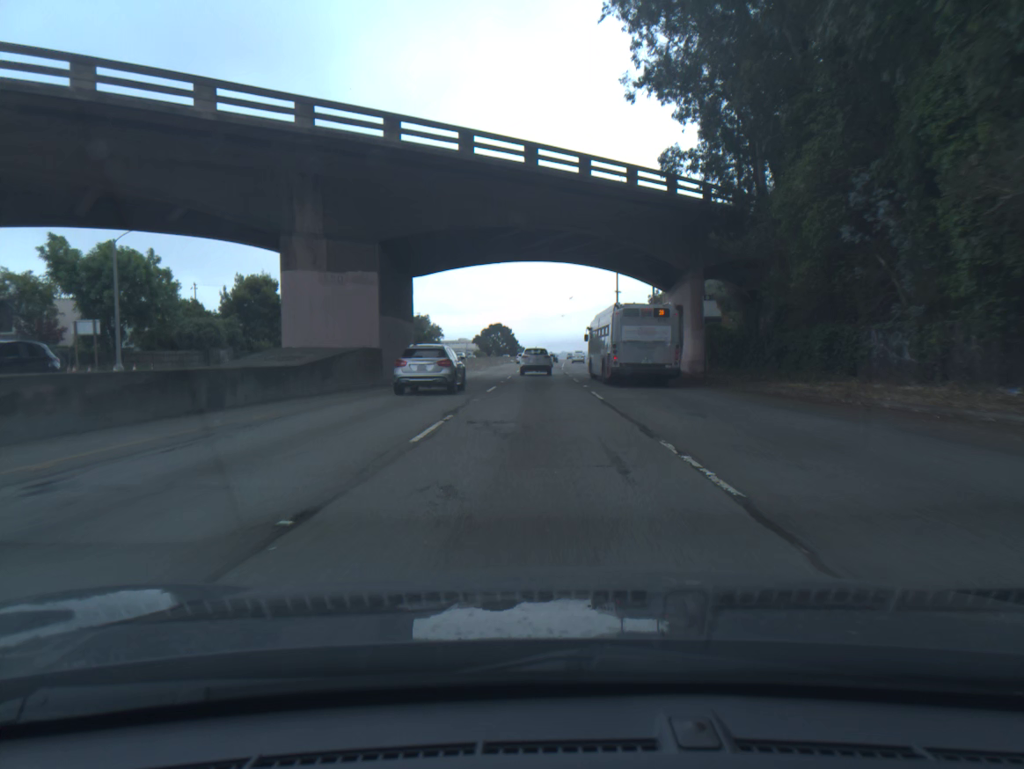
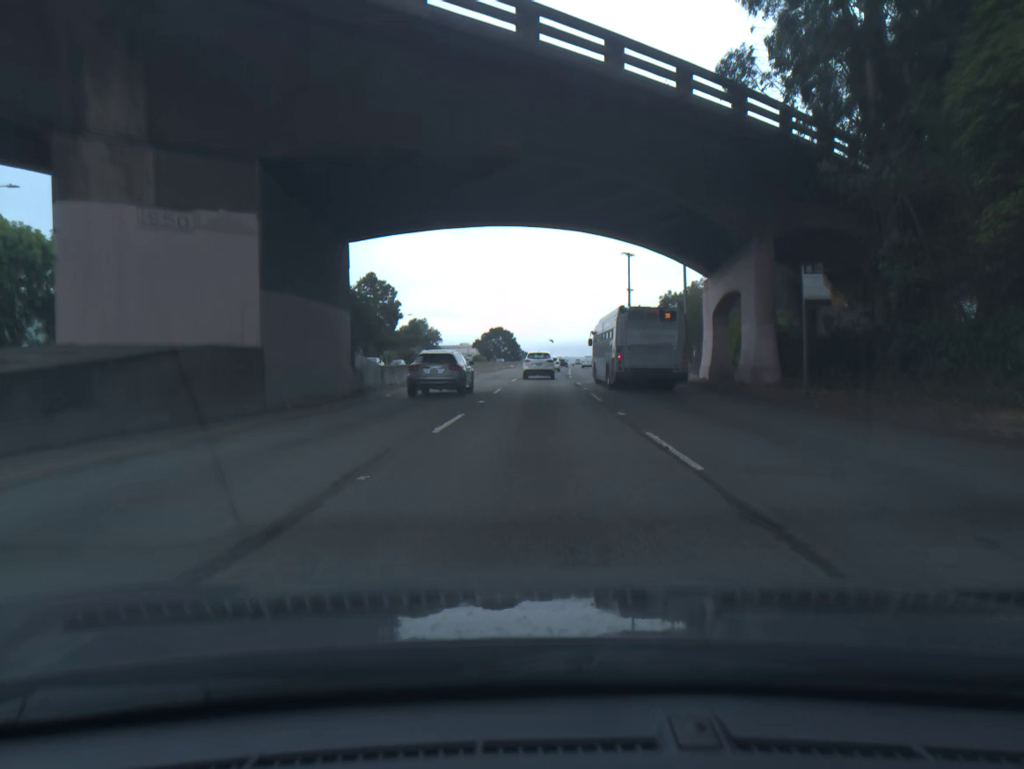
(0.0, +13.0) m; 0°
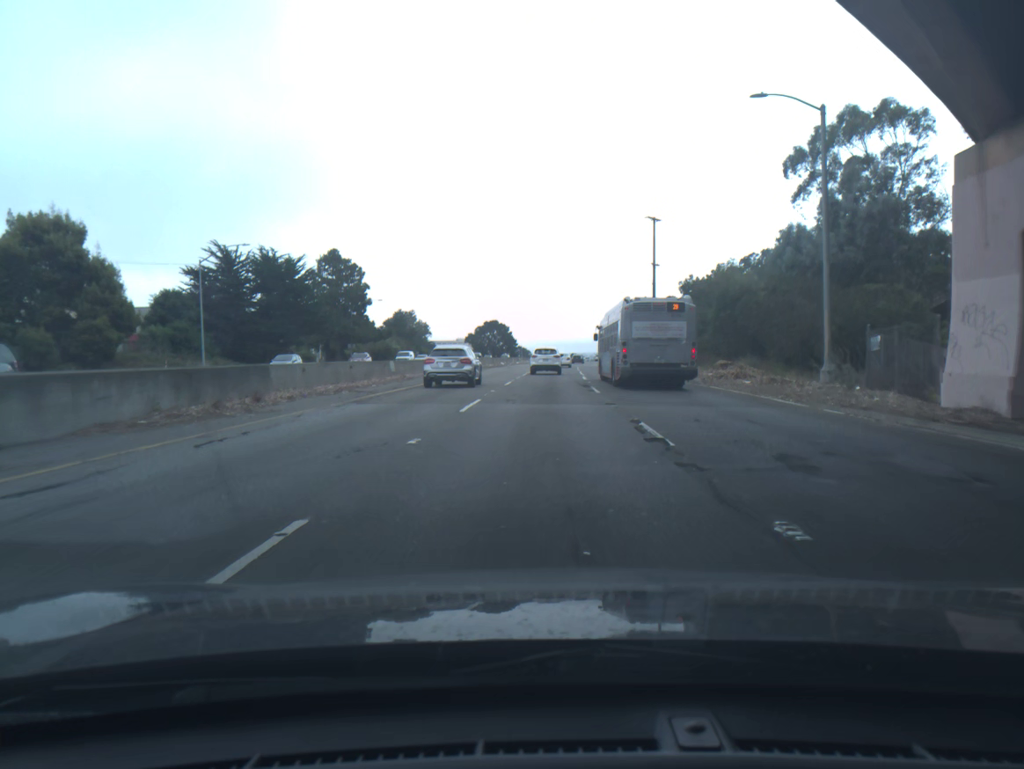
(+0.1, +25.9) m; 0°
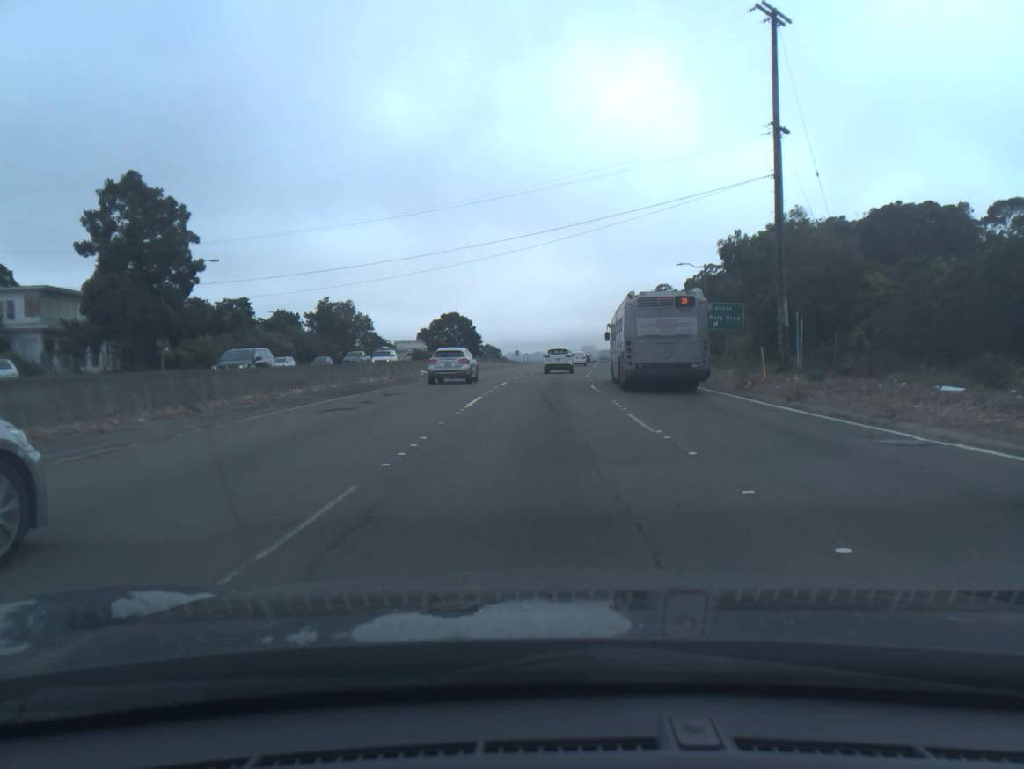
(+0.6, +51.9) m; +2°
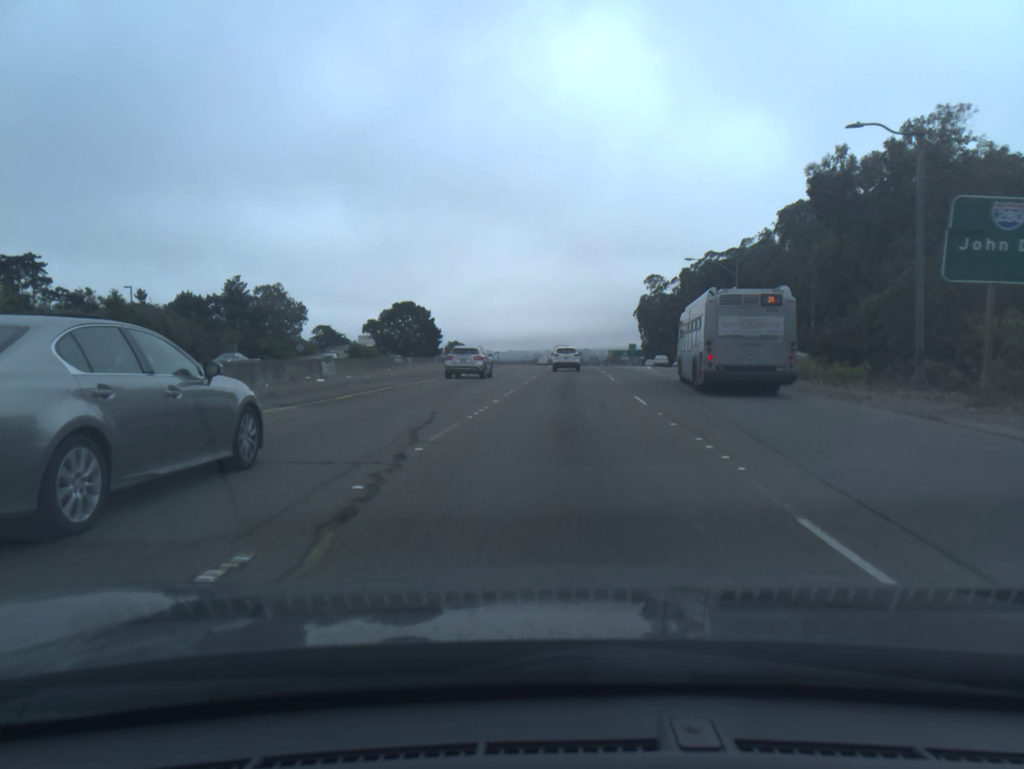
(+0.4, +39.5) m; +2°
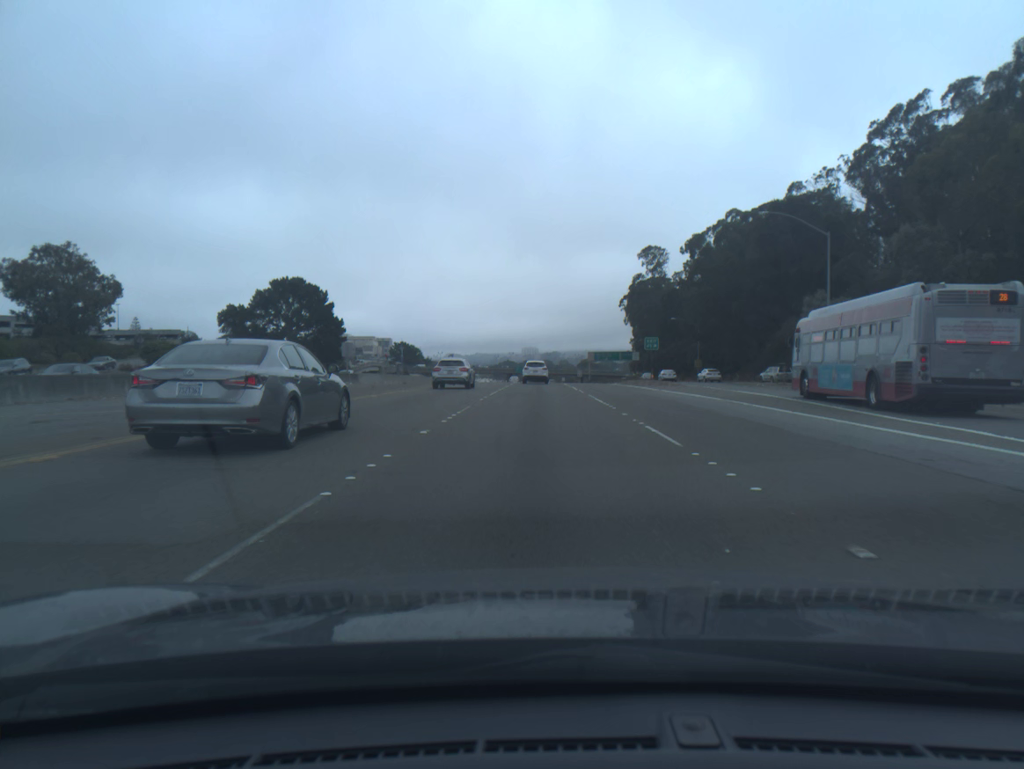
(+2.7, +67.5) m; +3°
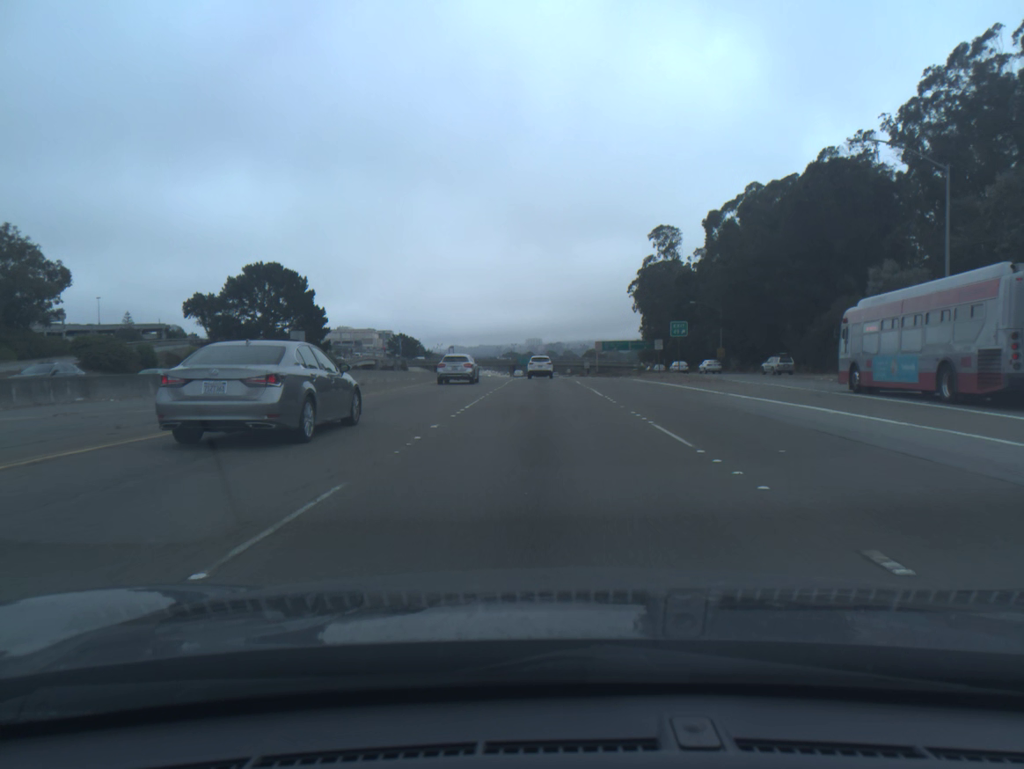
(0.0, +13.8) m; 0°
